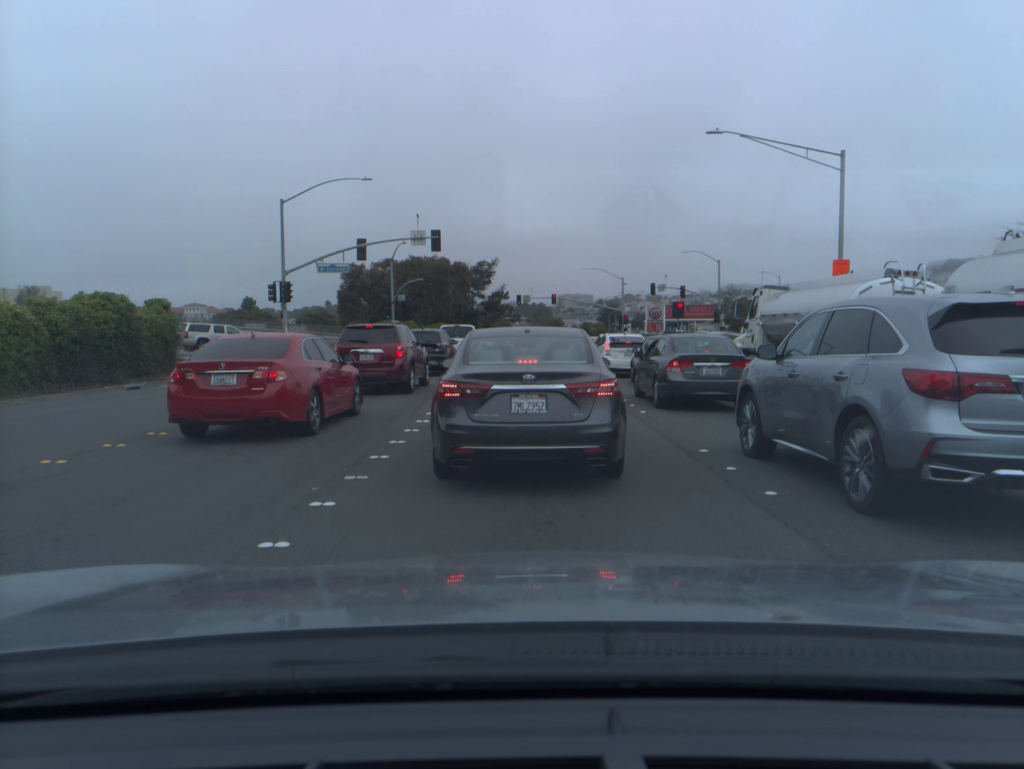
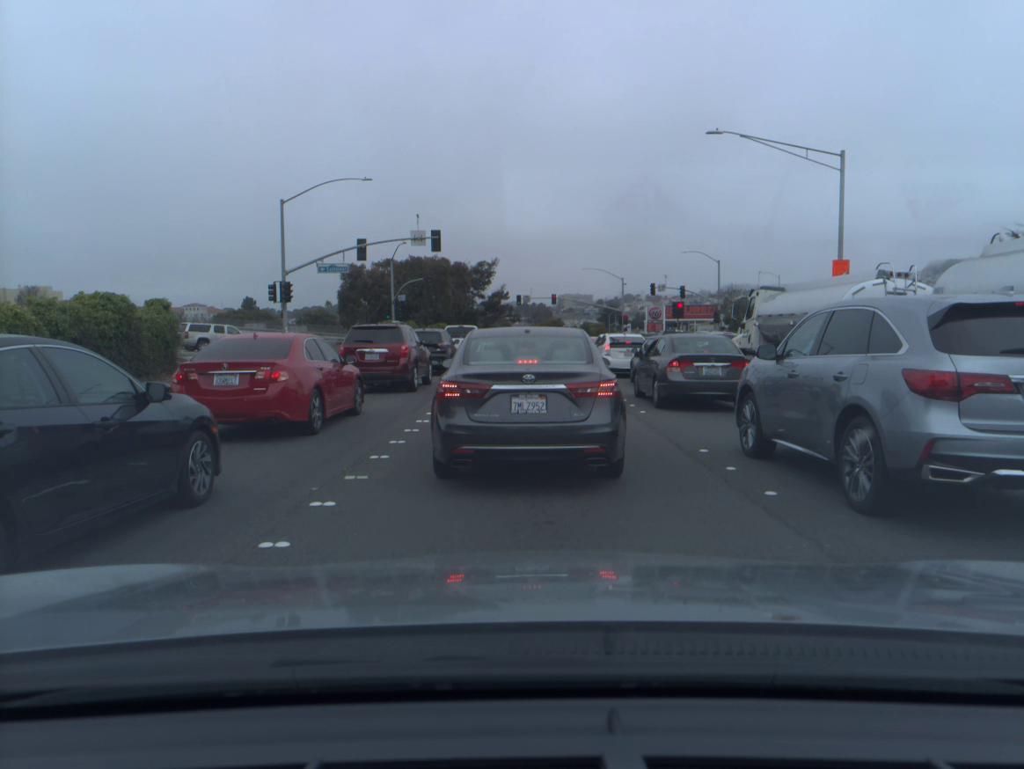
(0.0, 0.0) m; 0°
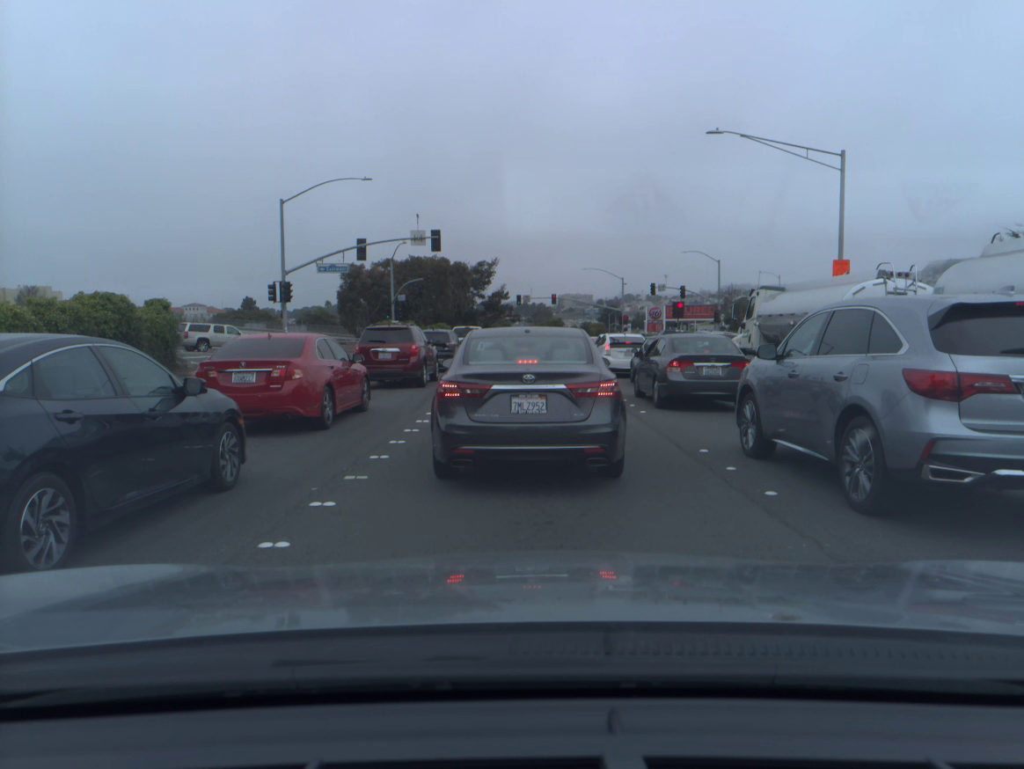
(0.0, 0.0) m; 0°
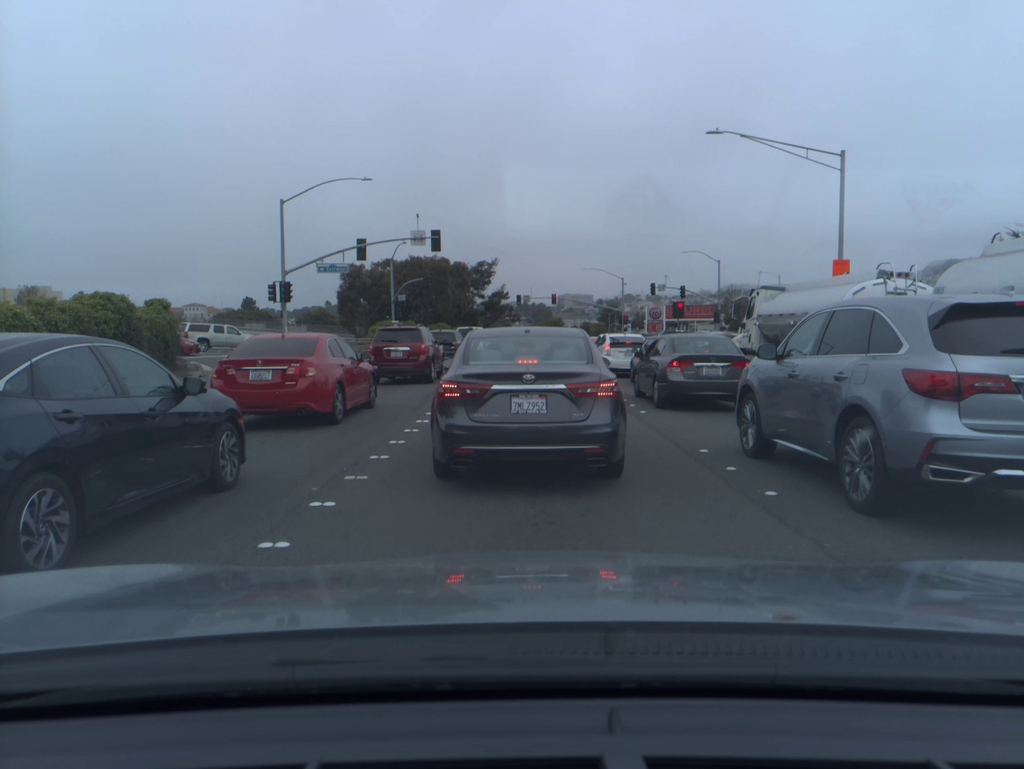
(0.0, 0.0) m; 0°
